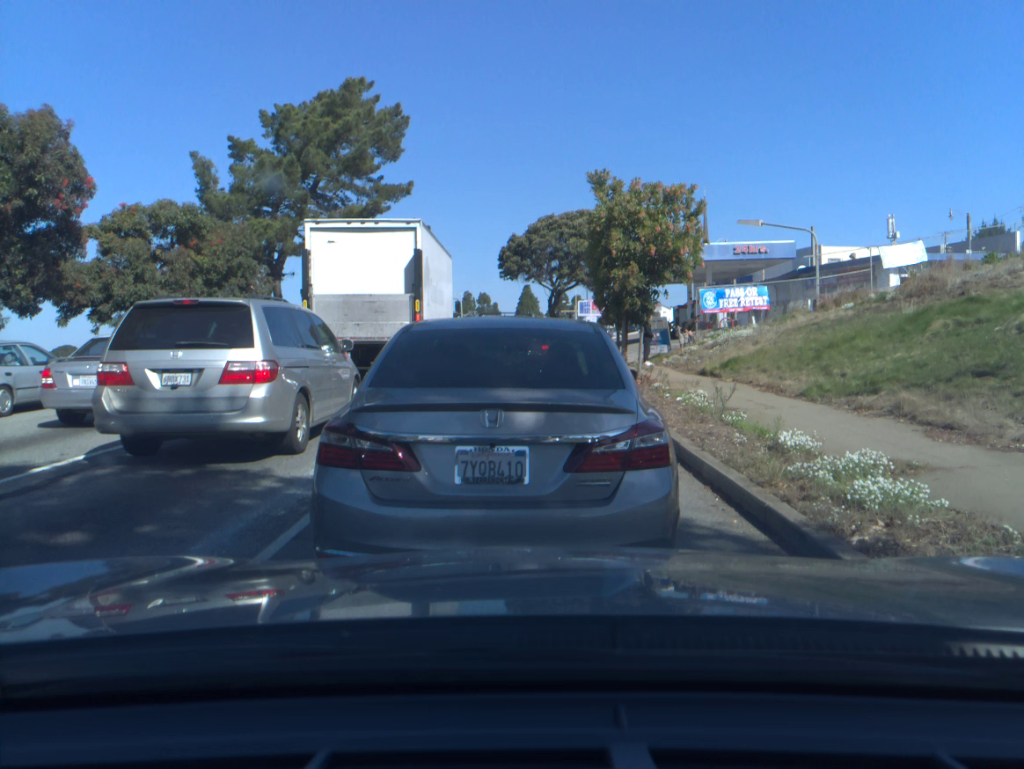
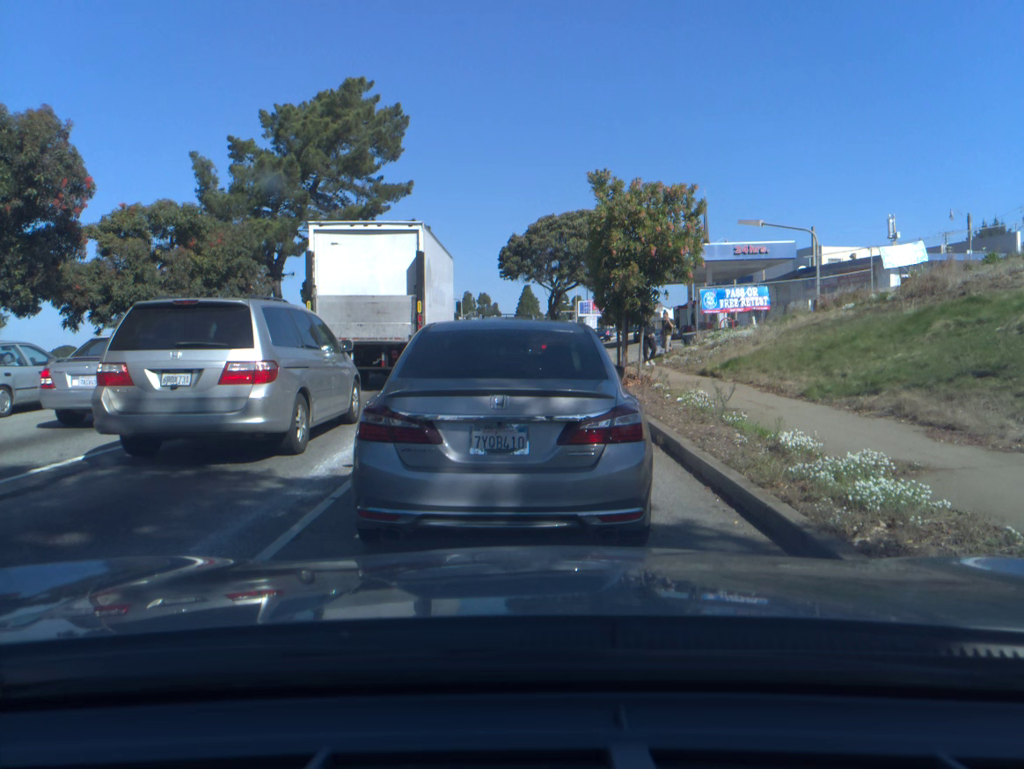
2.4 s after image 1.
(0.0, 0.0) m; 0°
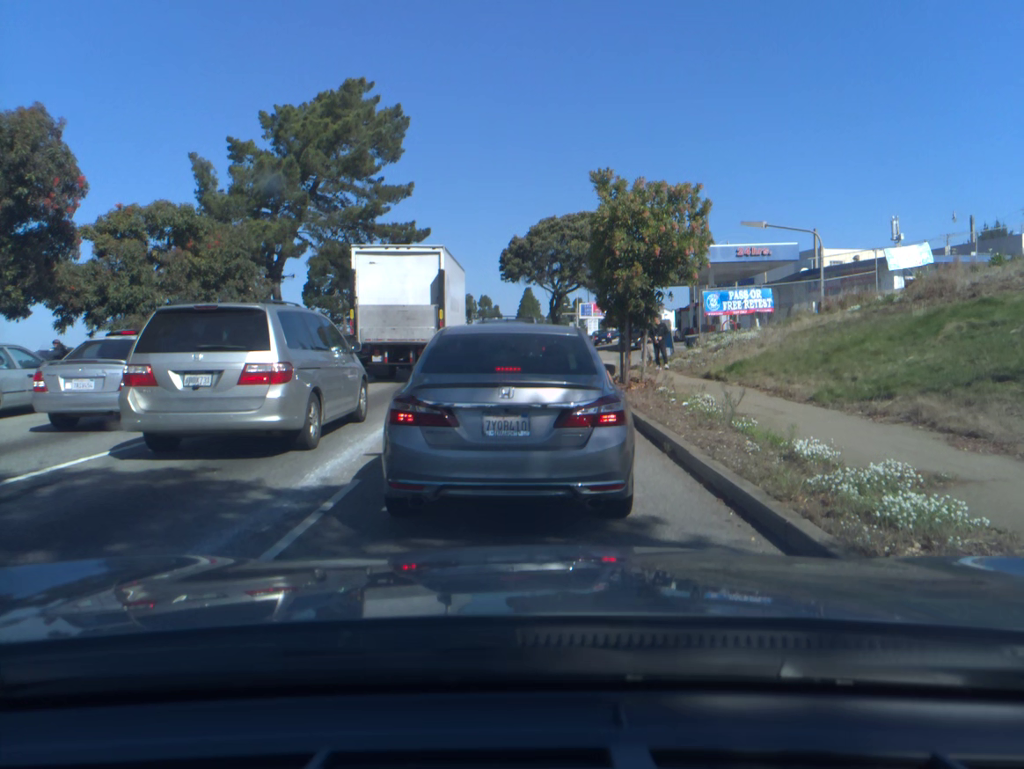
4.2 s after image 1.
(0.0, +0.4) m; 0°
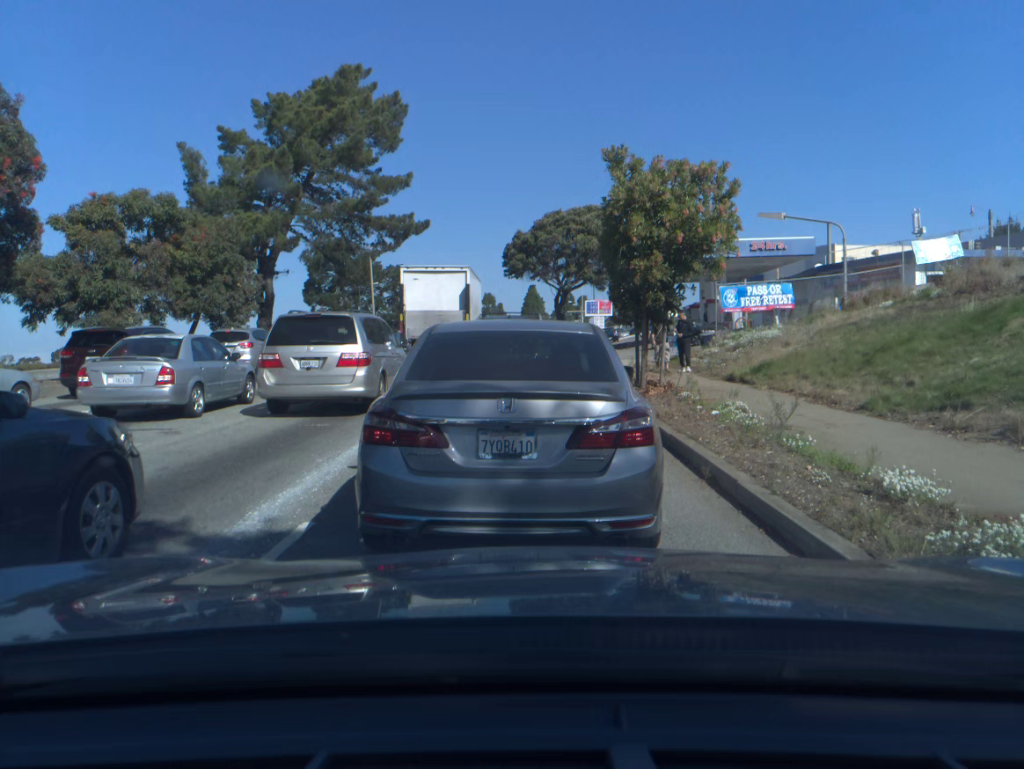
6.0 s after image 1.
(0.0, +1.6) m; 0°
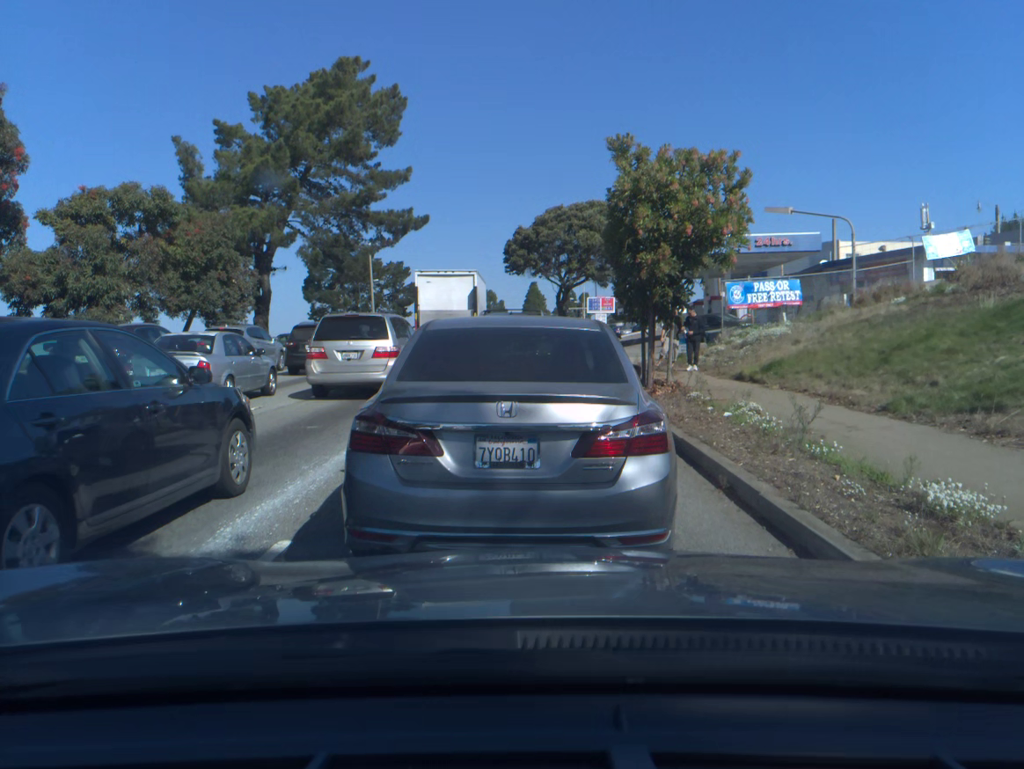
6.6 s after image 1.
(0.0, +0.6) m; 0°
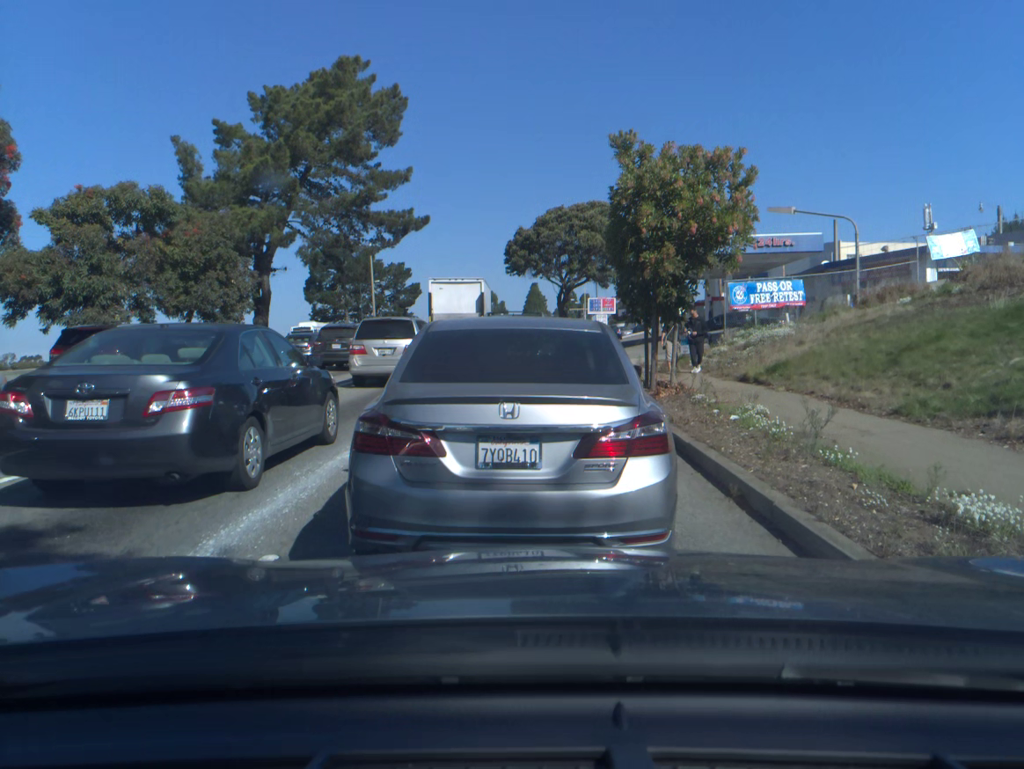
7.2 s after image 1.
(0.0, +0.3) m; 0°
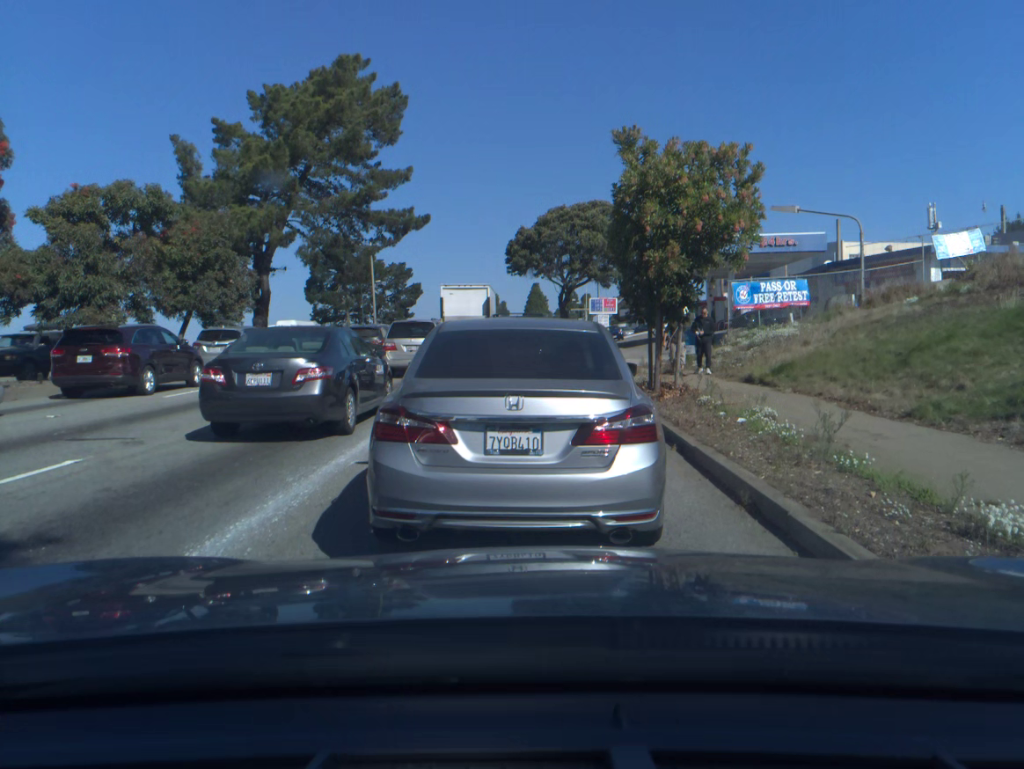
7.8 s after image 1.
(0.0, +0.3) m; 0°
